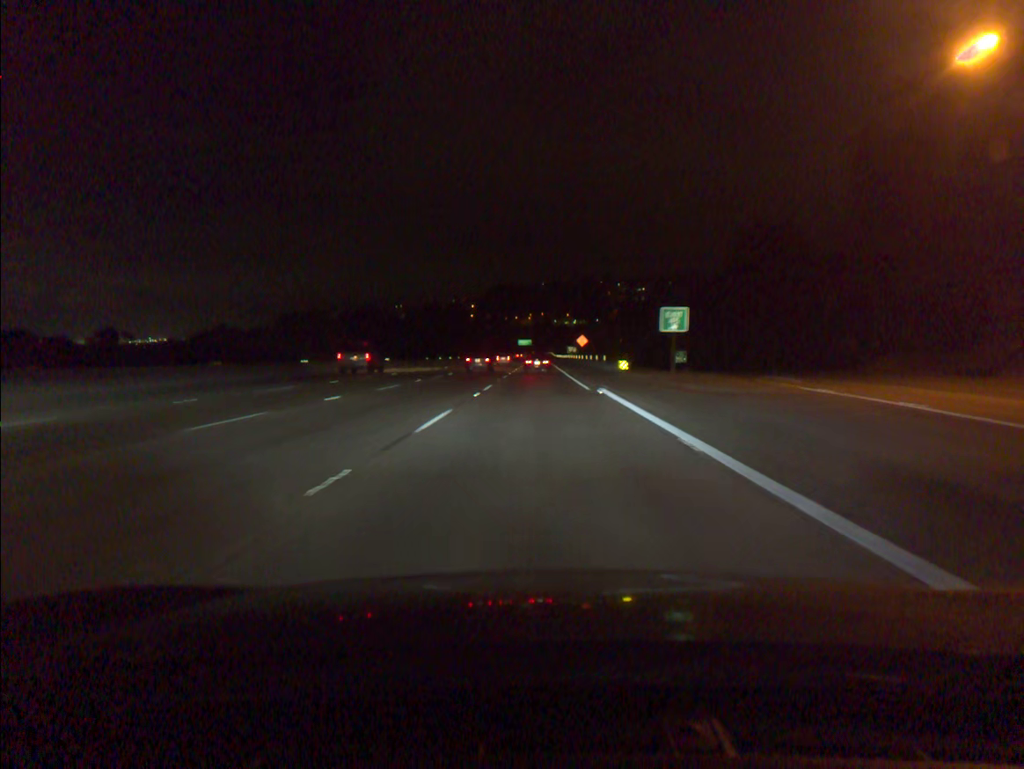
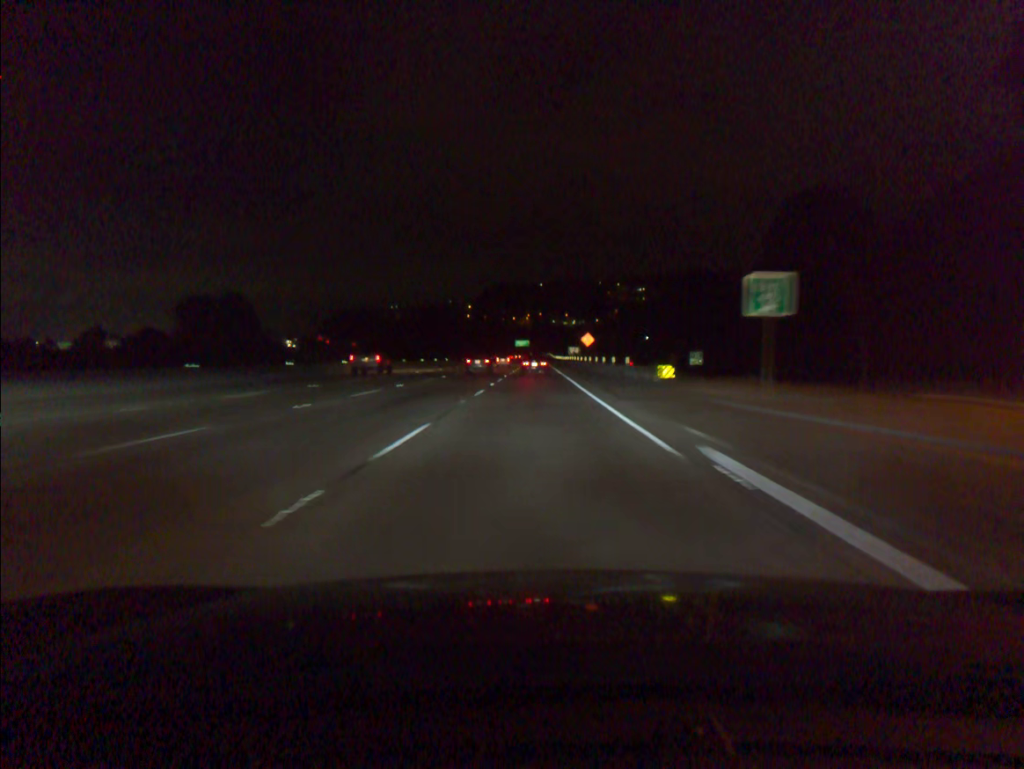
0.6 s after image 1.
(0.0, +17.4) m; 0°
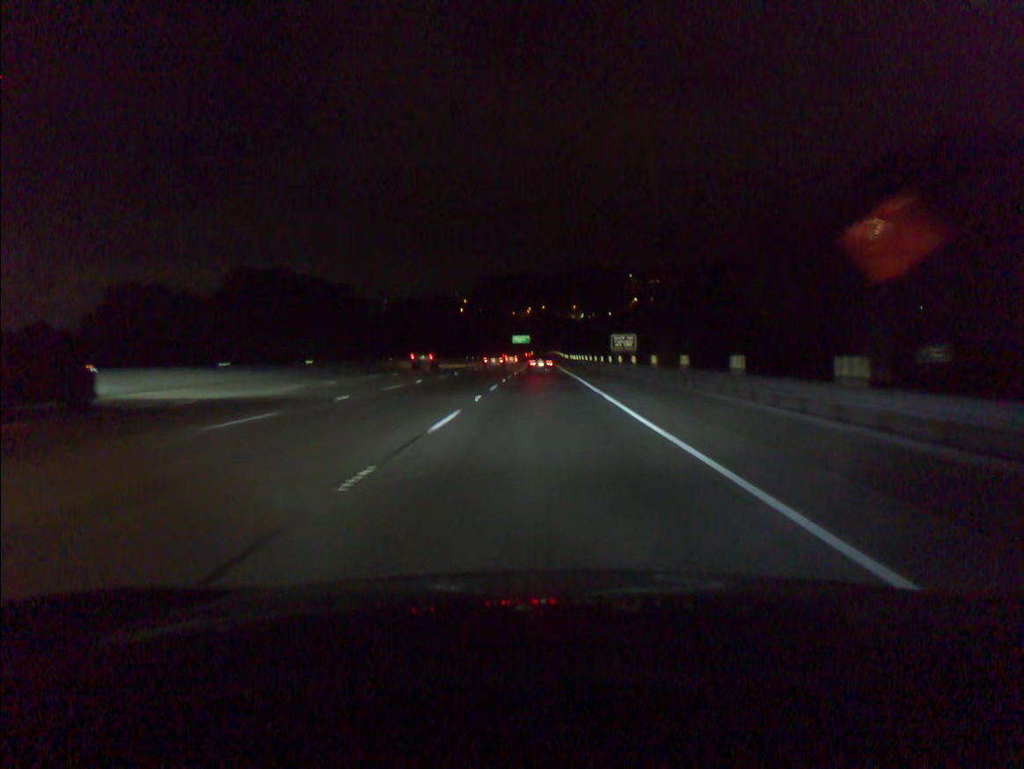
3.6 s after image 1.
(-0.4, +84.8) m; 0°
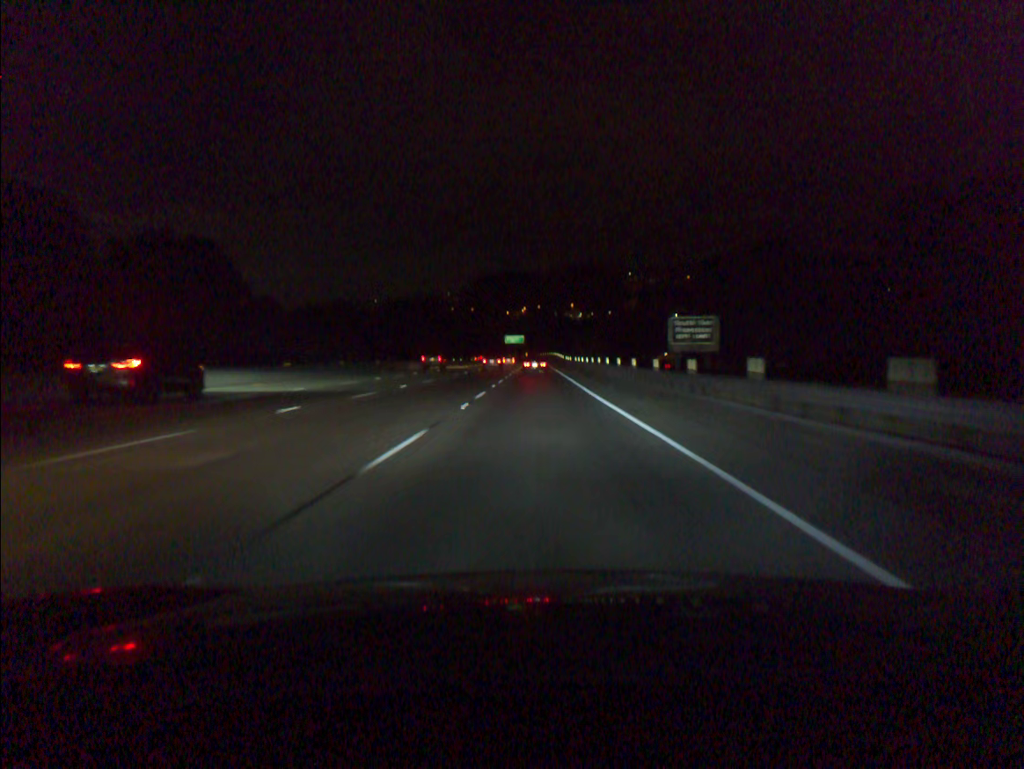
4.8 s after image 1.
(+0.1, +33.0) m; 0°
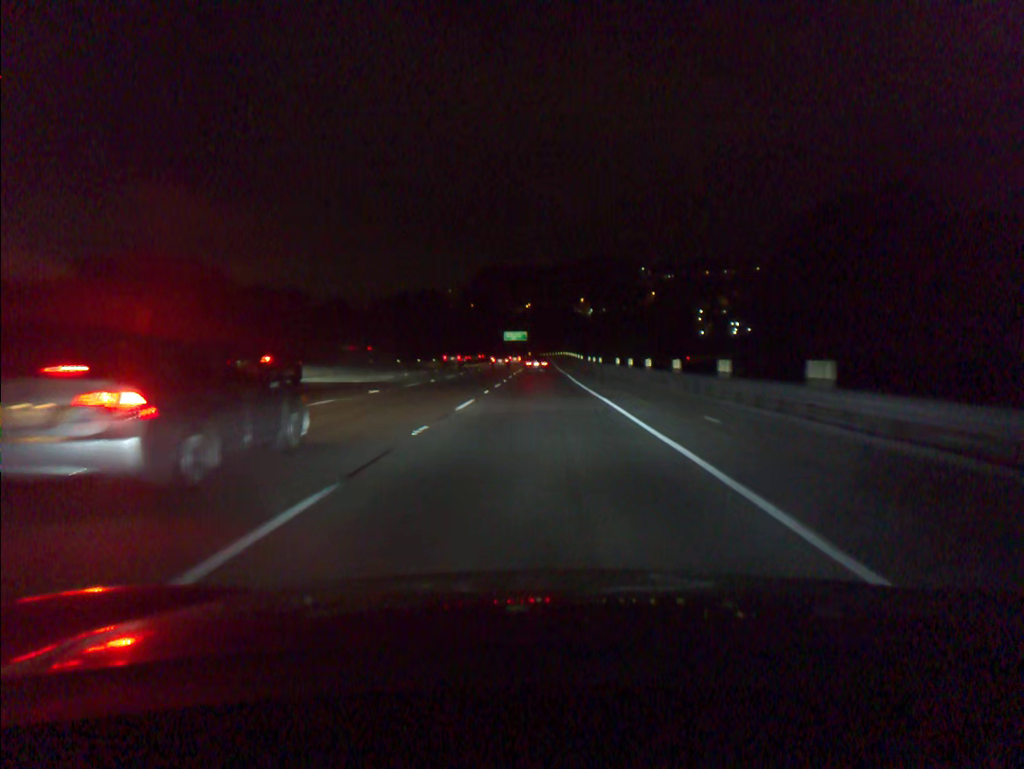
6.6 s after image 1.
(-0.1, +49.7) m; 0°
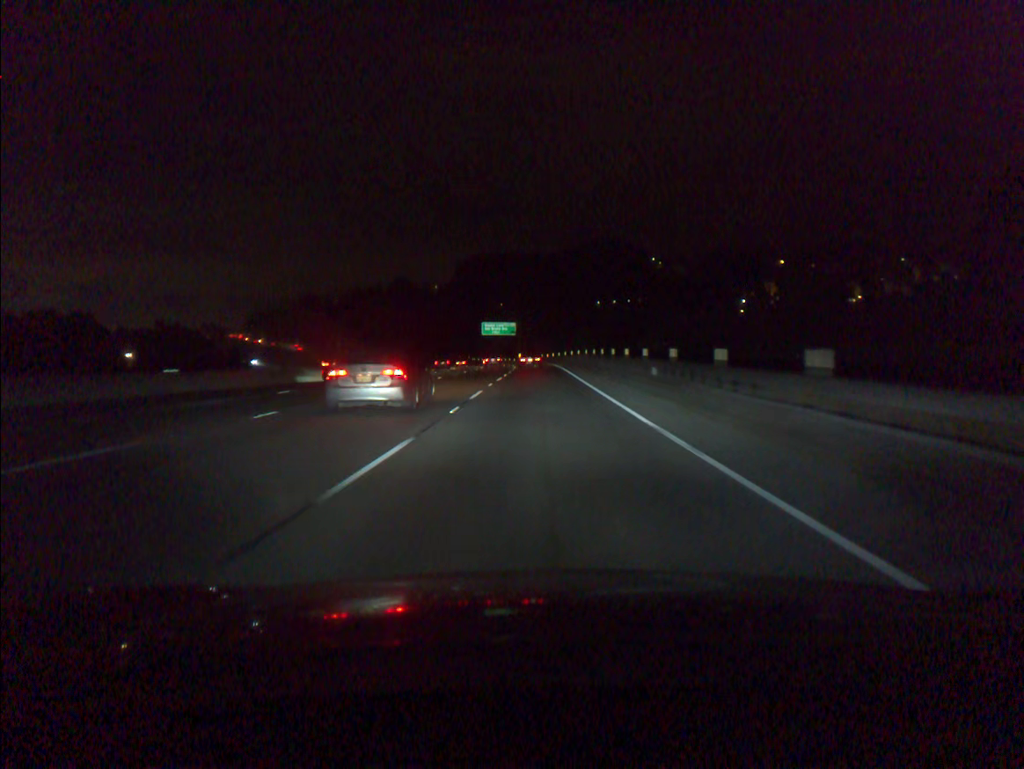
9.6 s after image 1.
(+0.1, +83.6) m; 0°
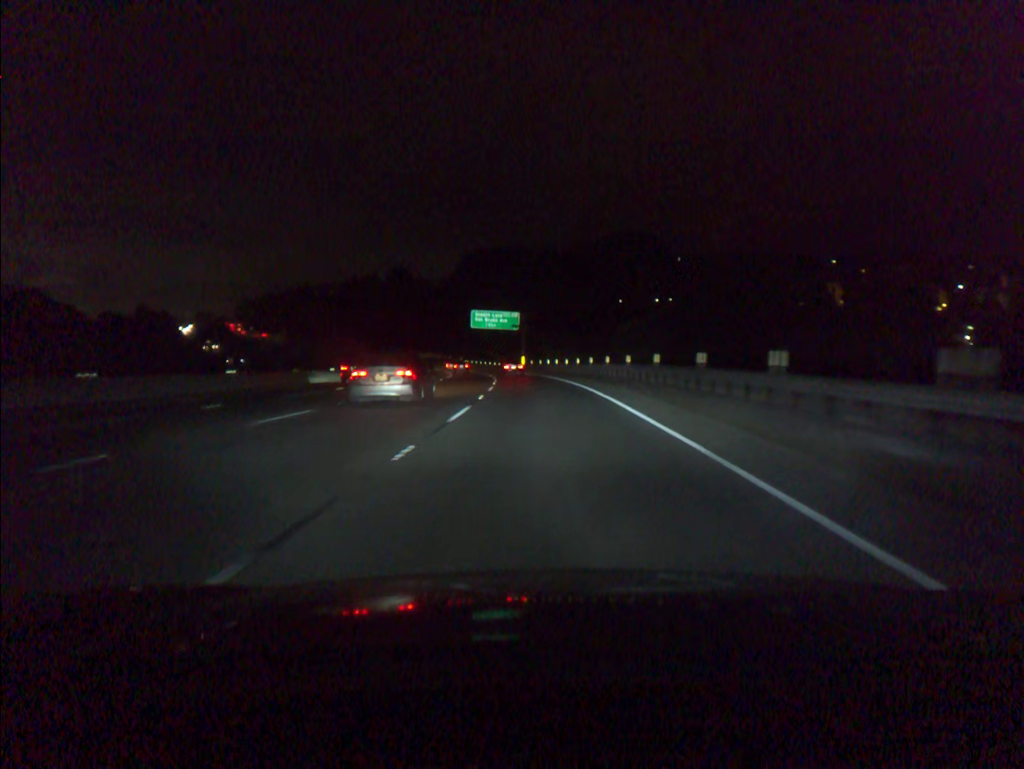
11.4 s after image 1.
(-0.2, +50.4) m; -1°
